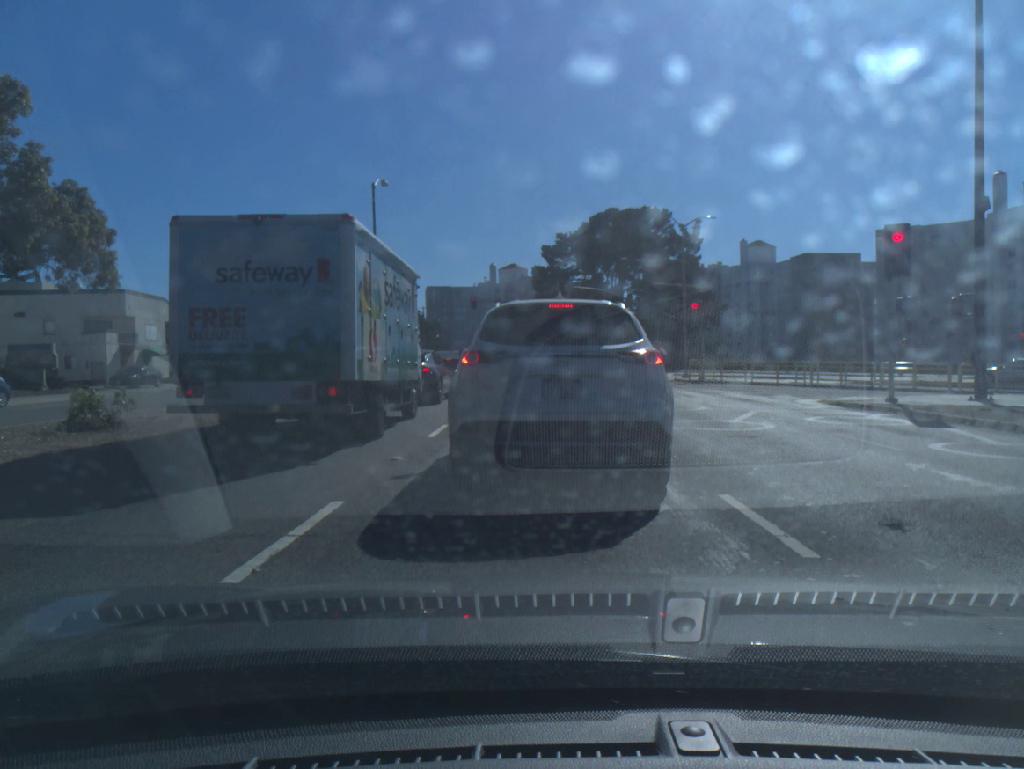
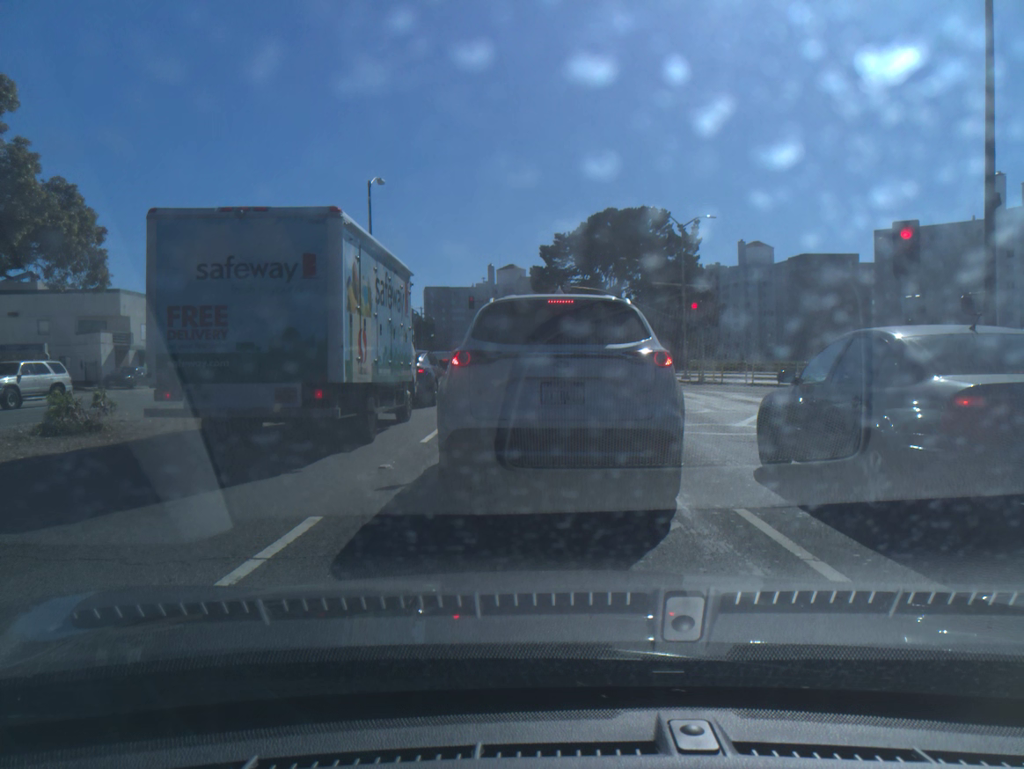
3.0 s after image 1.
(0.0, +0.6) m; 0°
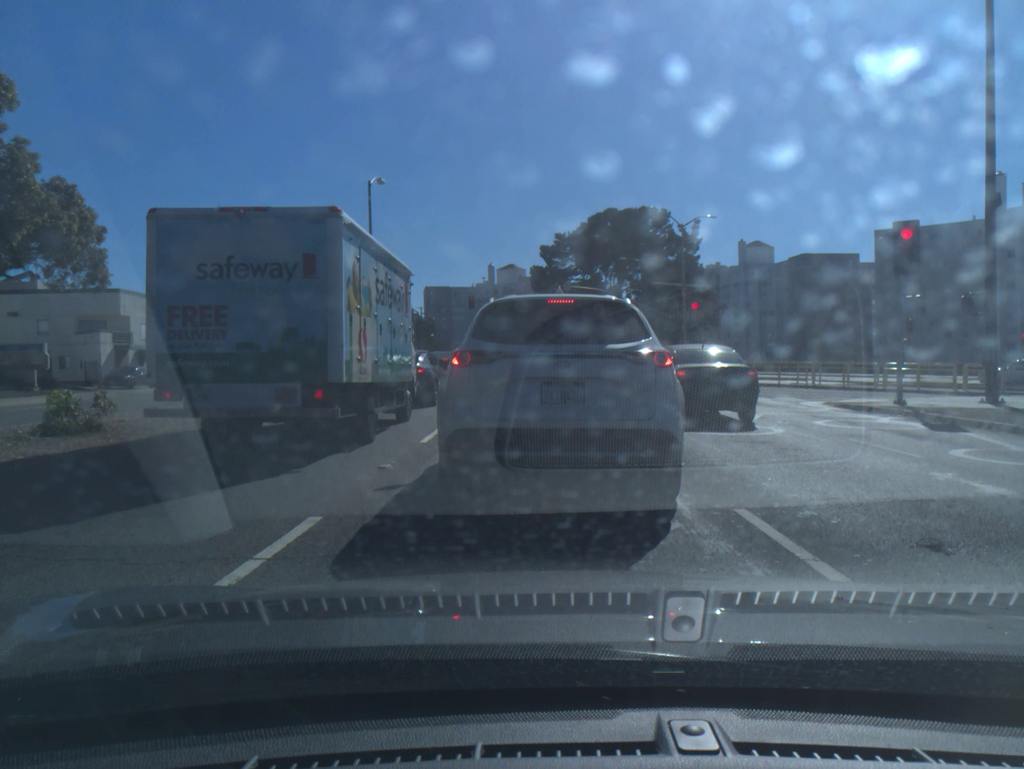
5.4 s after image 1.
(0.0, 0.0) m; 0°
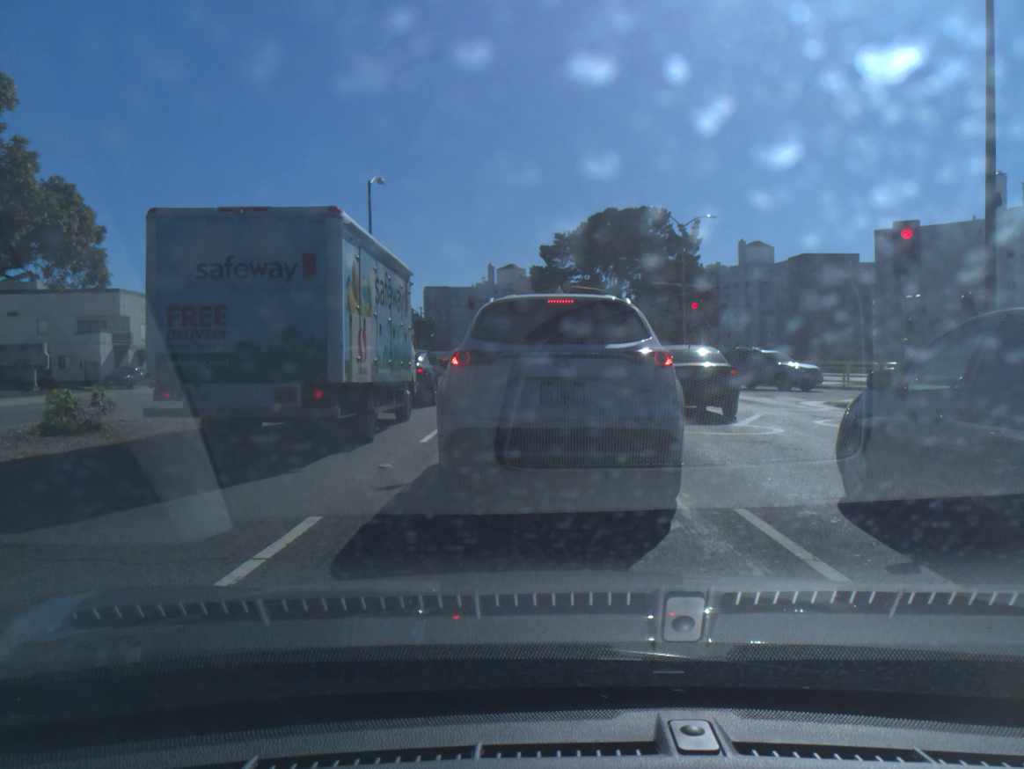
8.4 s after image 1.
(0.0, 0.0) m; 0°
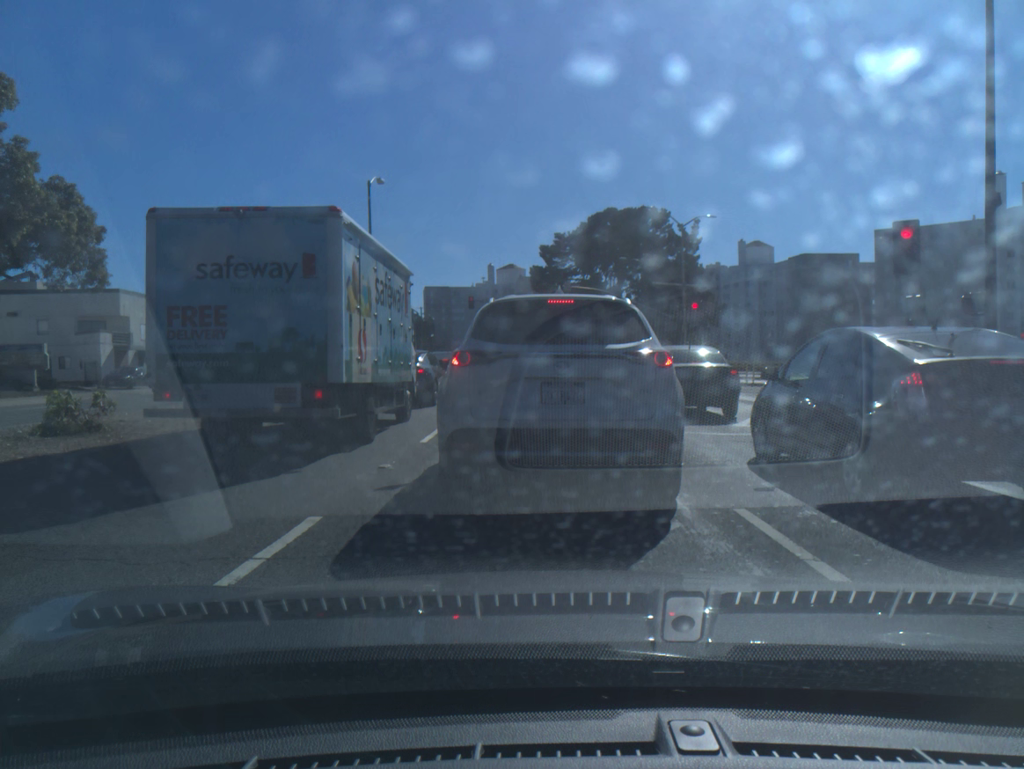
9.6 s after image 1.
(0.0, 0.0) m; 0°
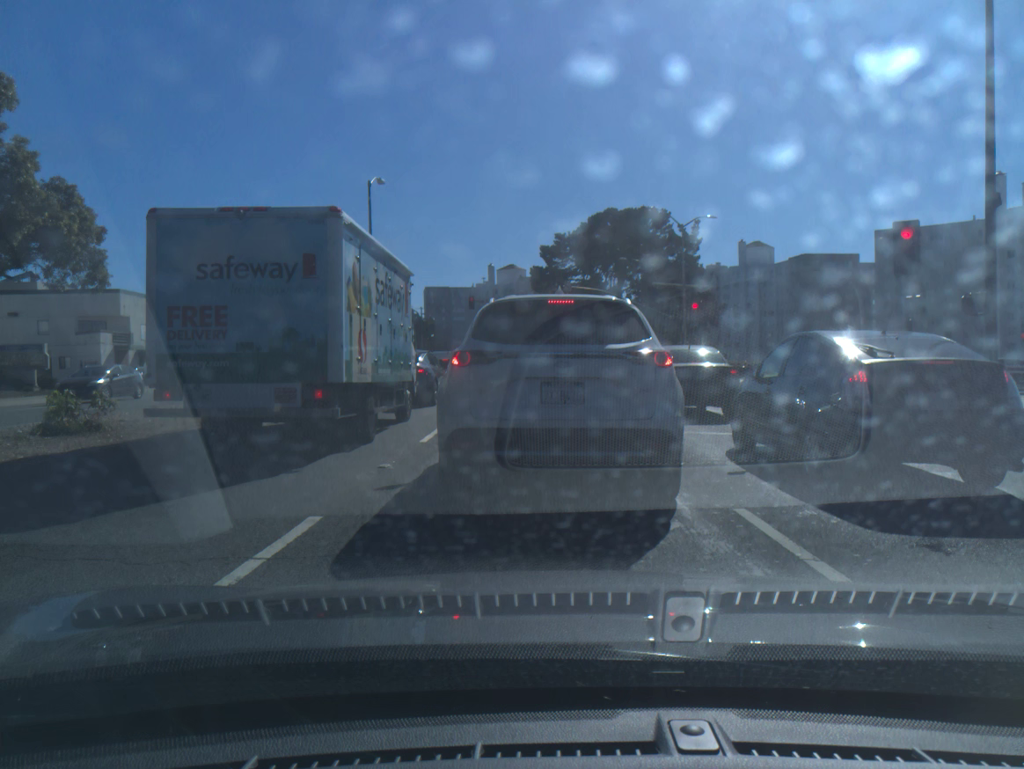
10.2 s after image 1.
(0.0, 0.0) m; 0°
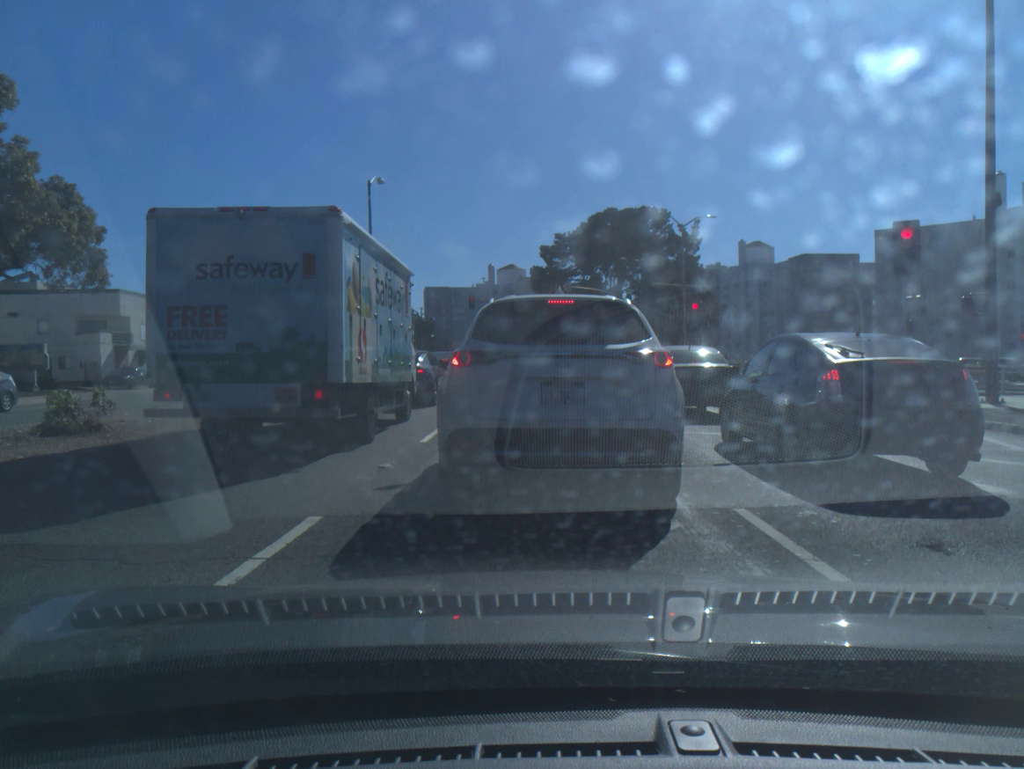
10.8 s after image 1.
(0.0, 0.0) m; 0°
